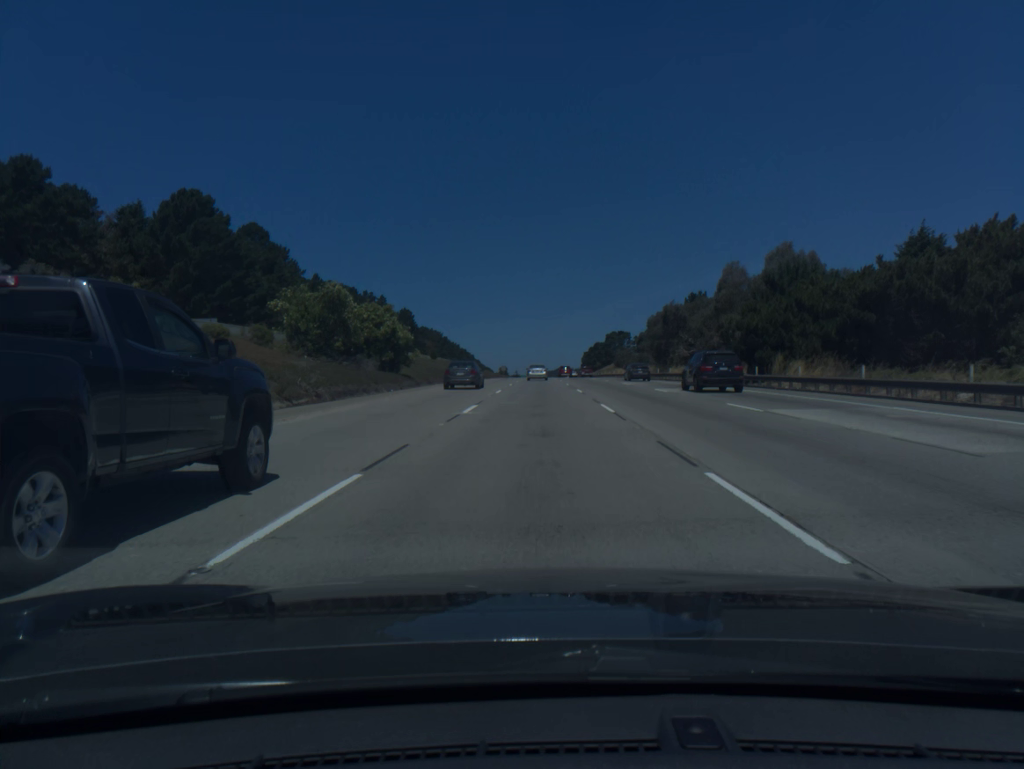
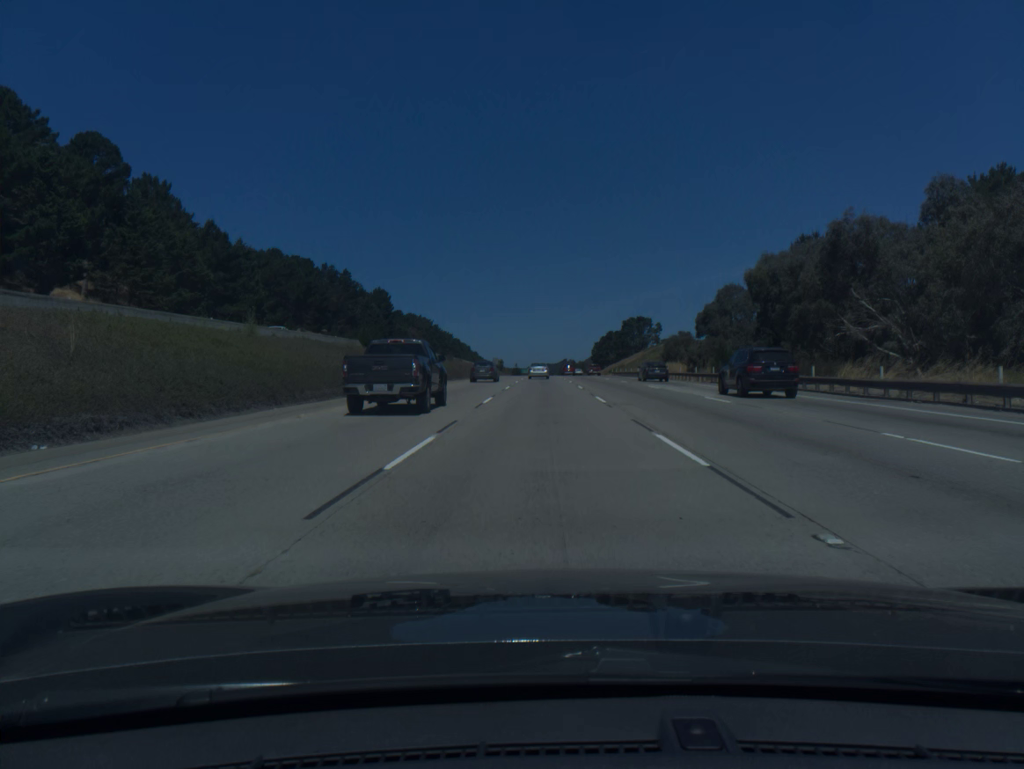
(-0.3, +53.9) m; 0°
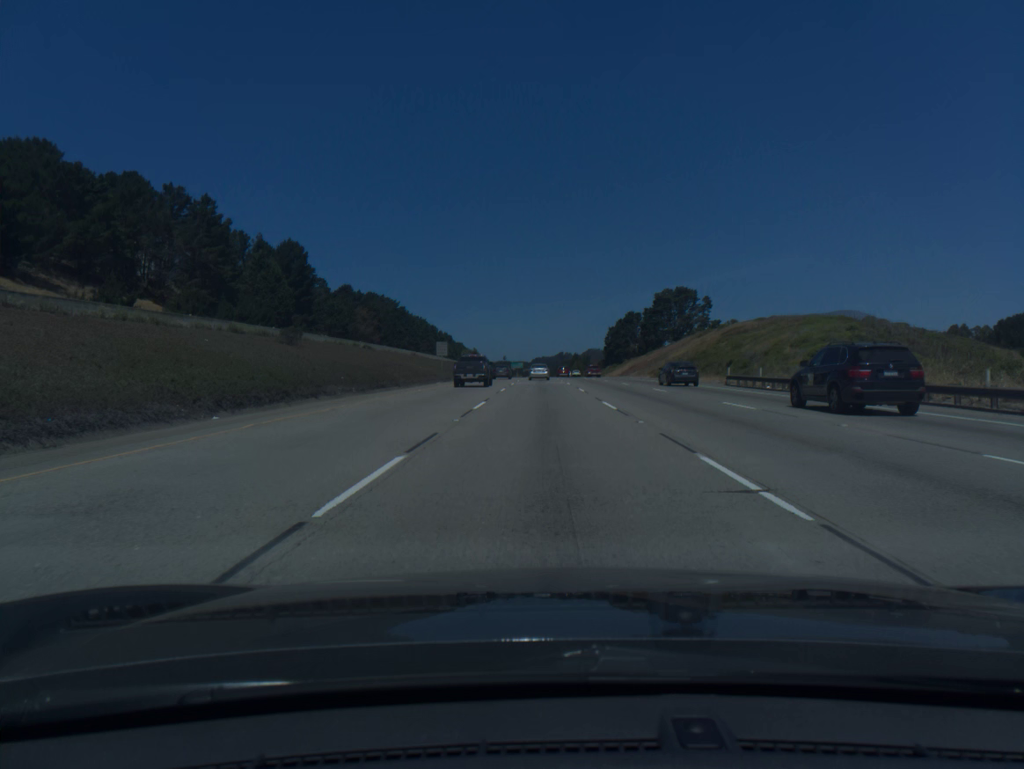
(+0.1, +90.6) m; 0°
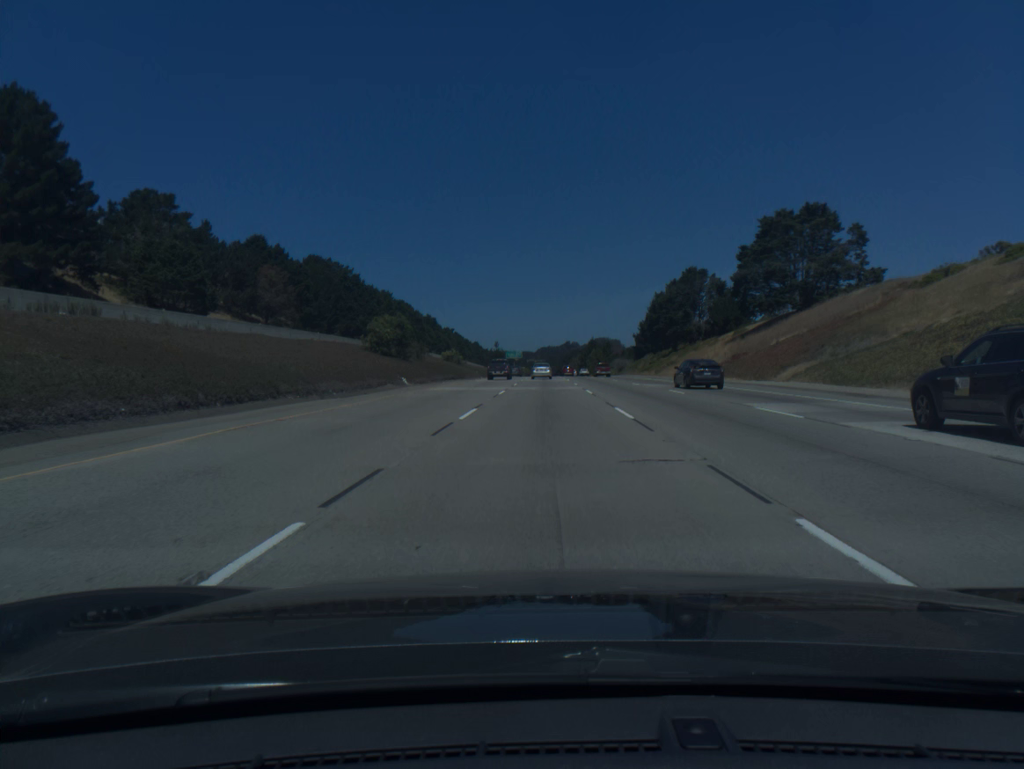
(-0.1, +91.5) m; 0°
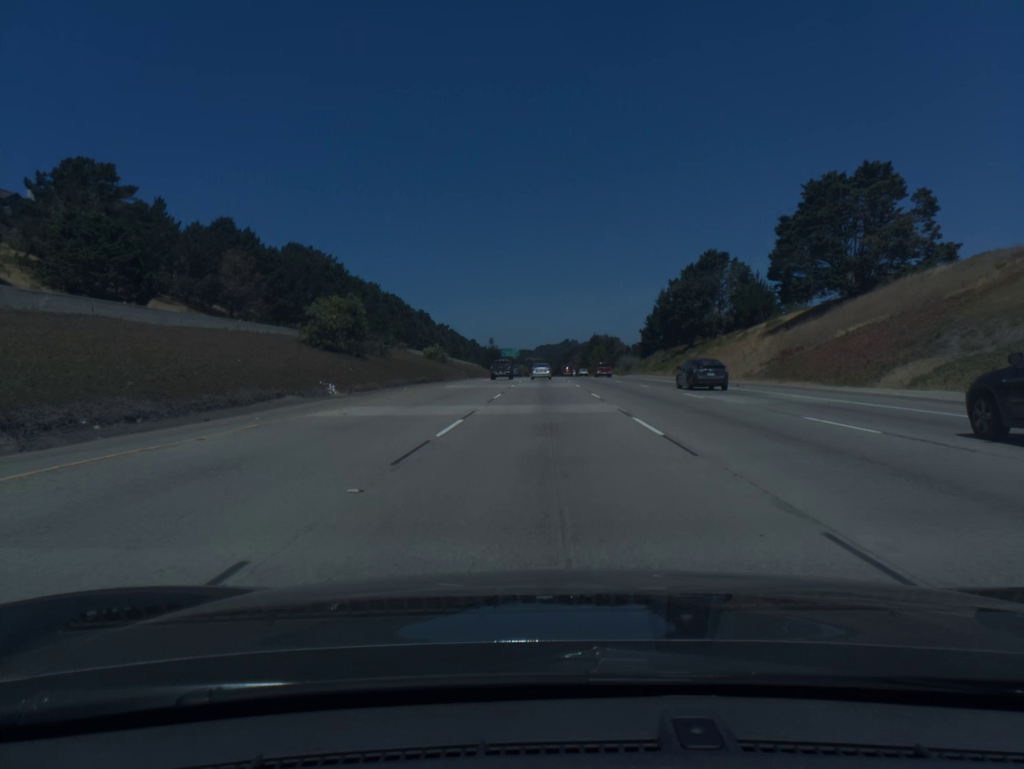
(0.0, +18.4) m; 0°
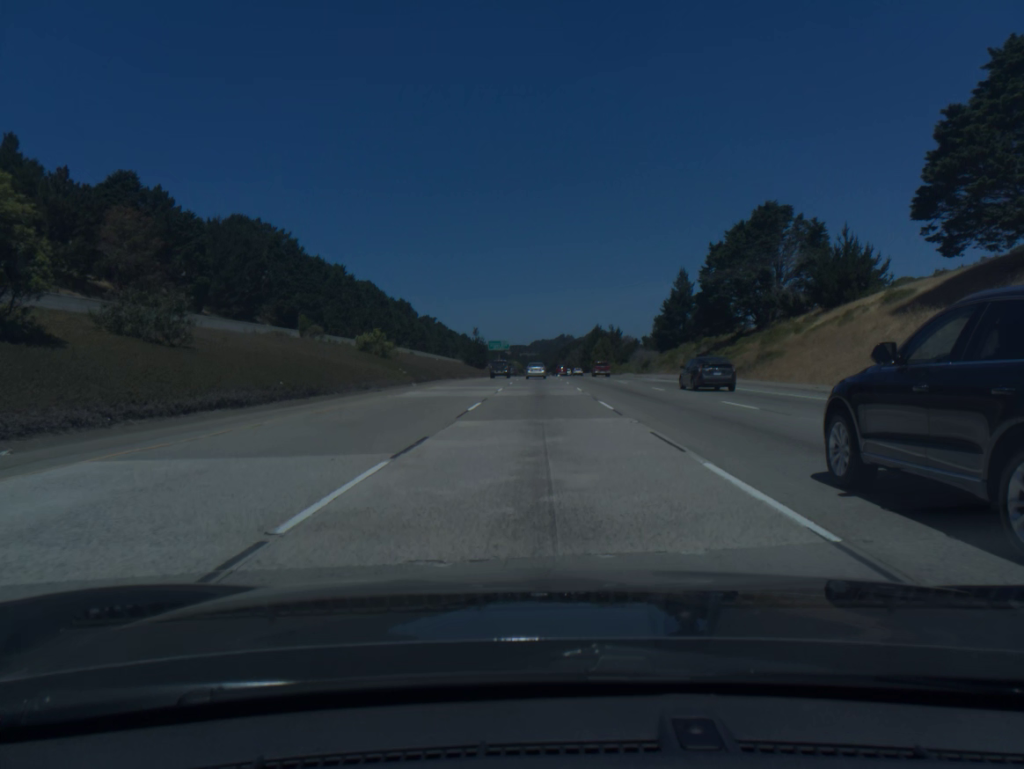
(+0.1, +36.9) m; 0°
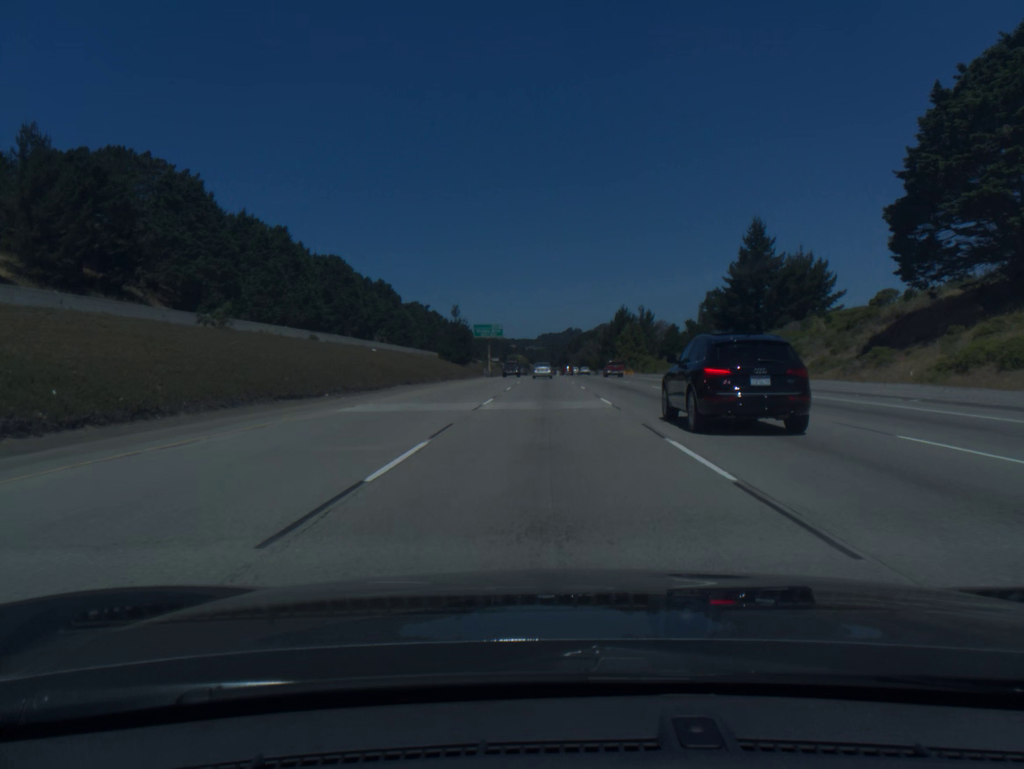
(-0.2, +55.7) m; -1°
